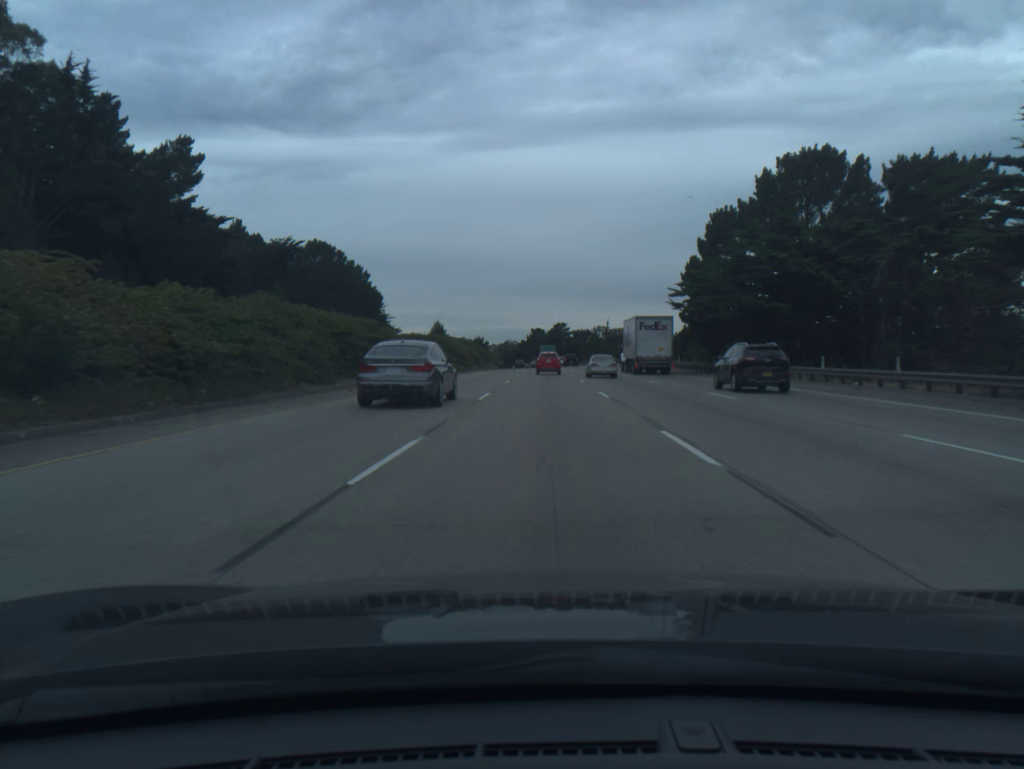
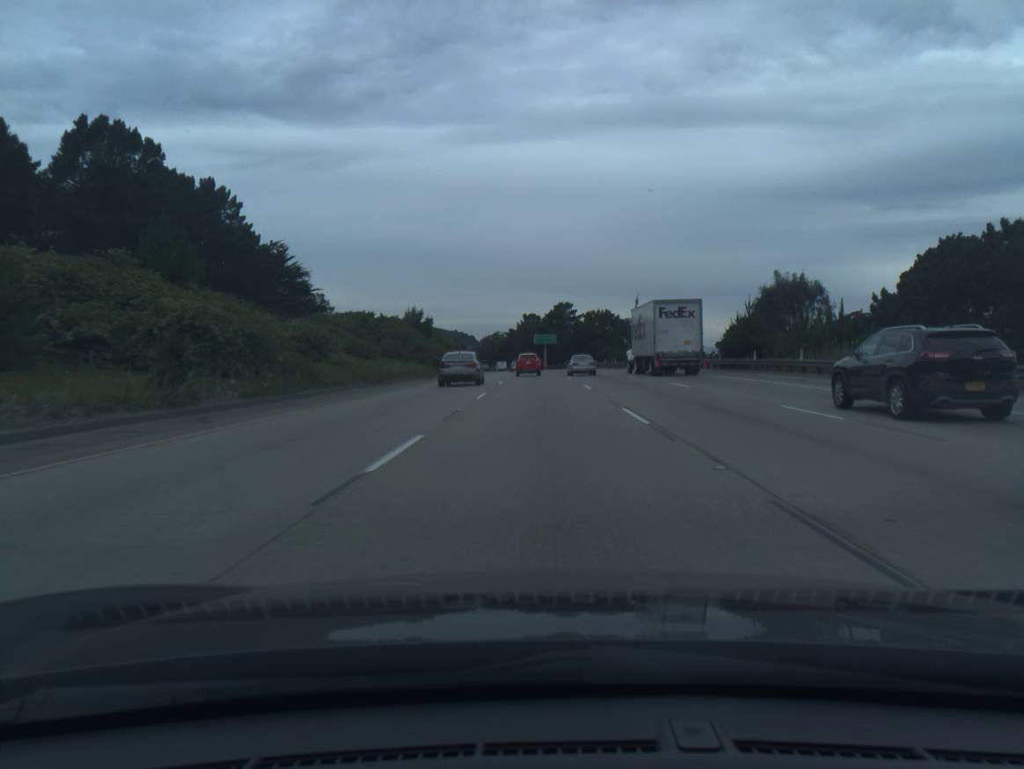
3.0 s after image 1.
(+0.3, +82.0) m; 0°
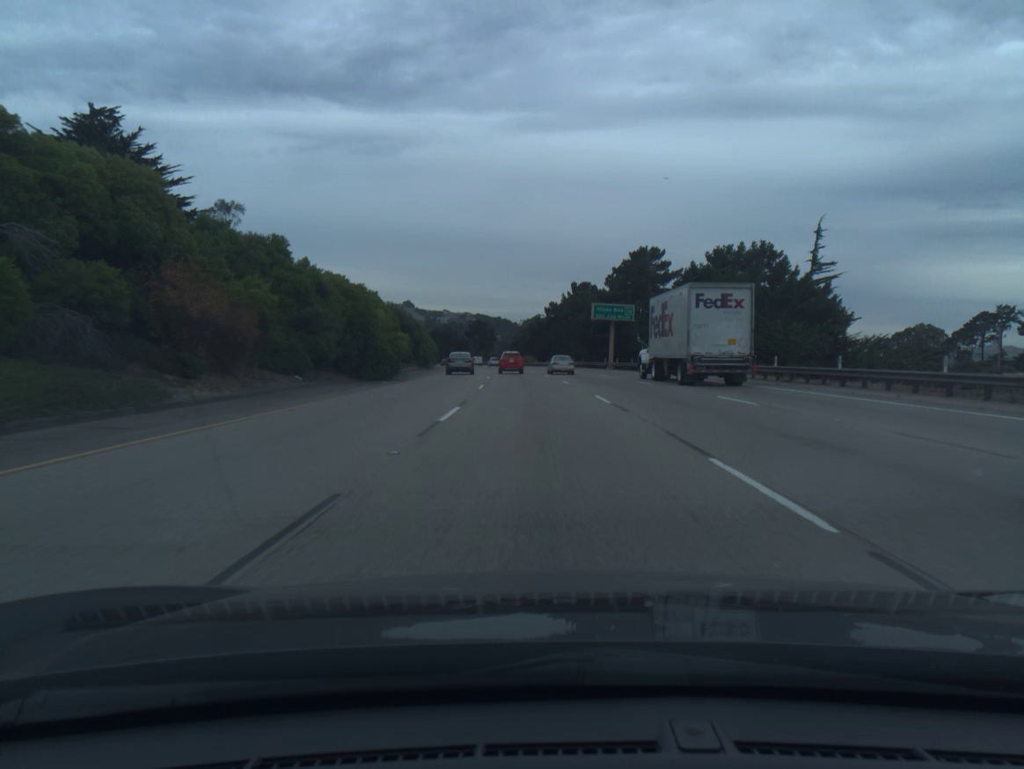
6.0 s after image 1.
(-1.8, +81.8) m; -3°
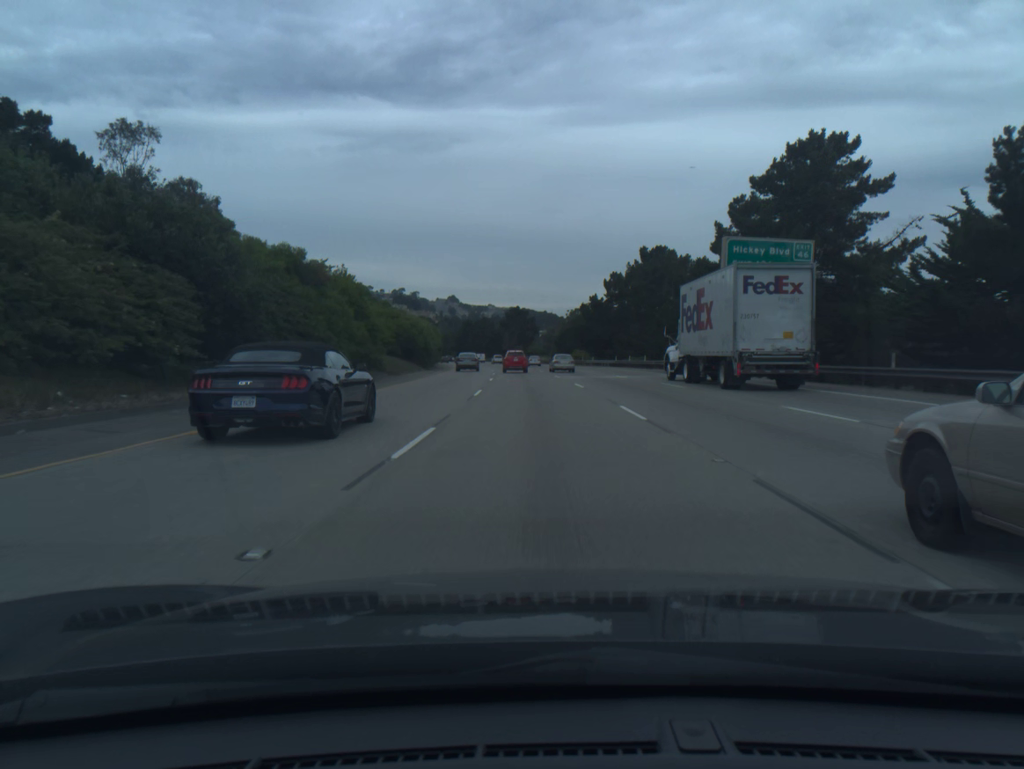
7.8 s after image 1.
(-1.5, +49.1) m; -3°
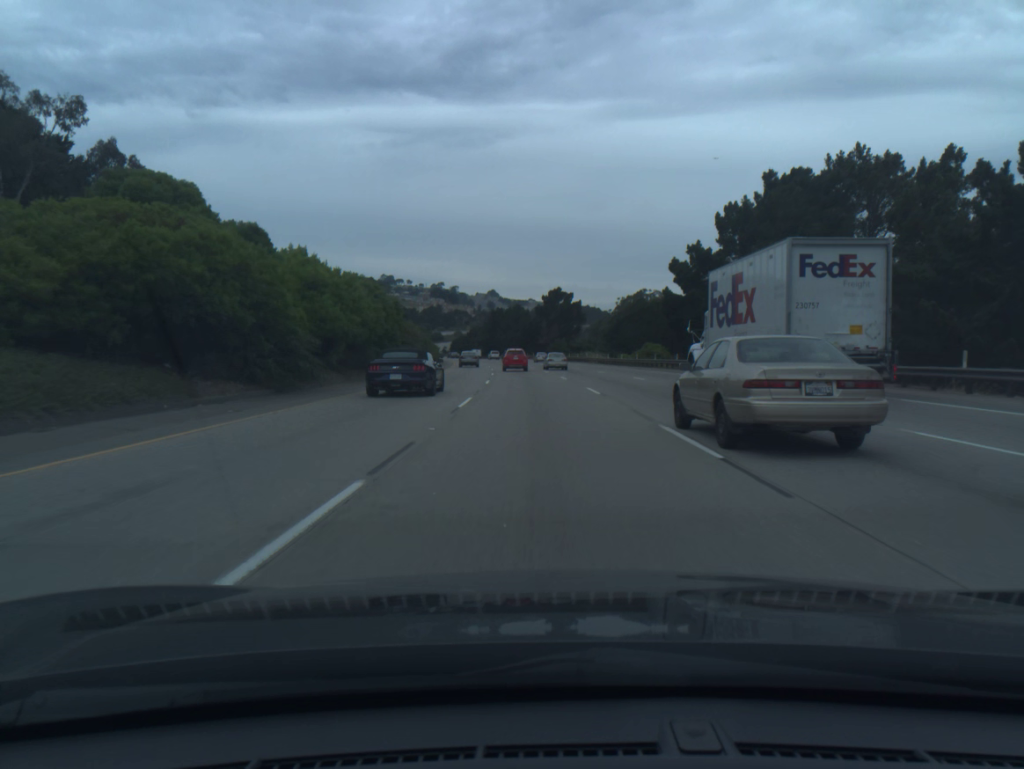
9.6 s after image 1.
(-1.3, +49.3) m; -3°
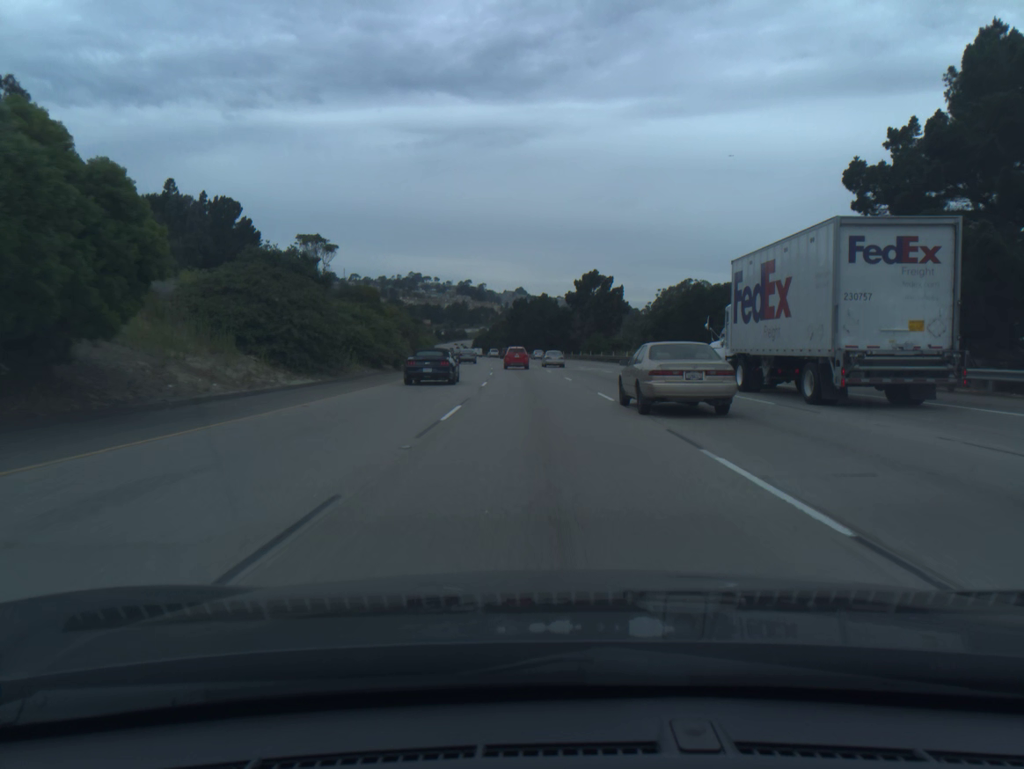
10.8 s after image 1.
(-0.5, +32.9) m; -2°
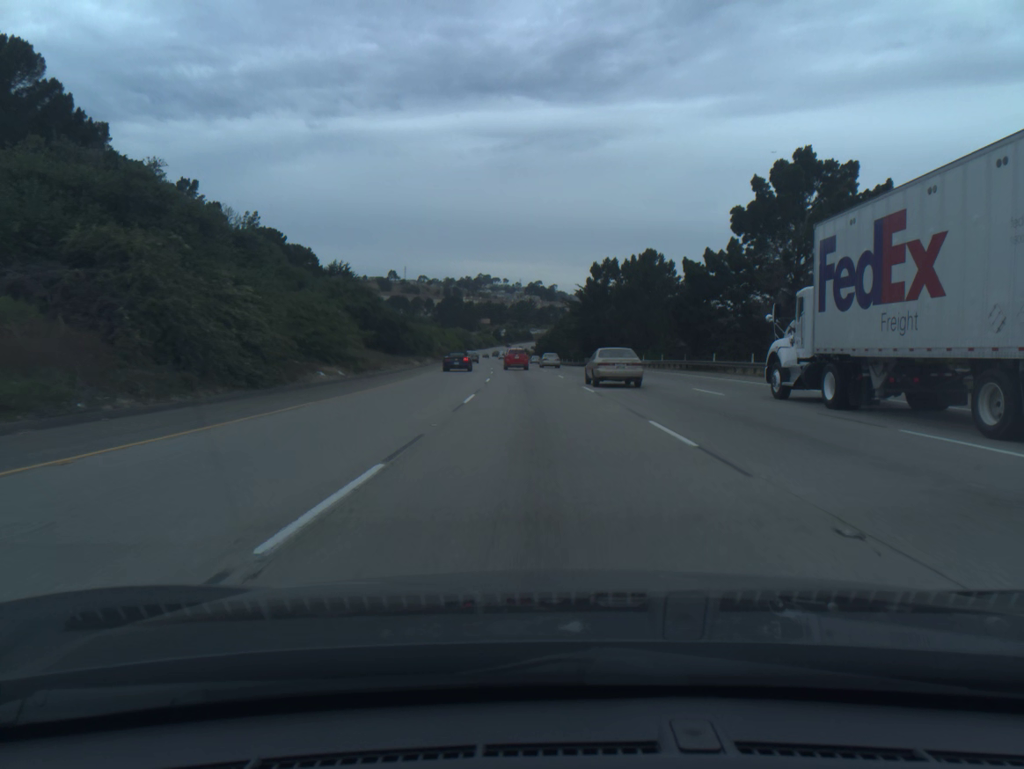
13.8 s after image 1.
(-3.8, +82.6) m; -5°
